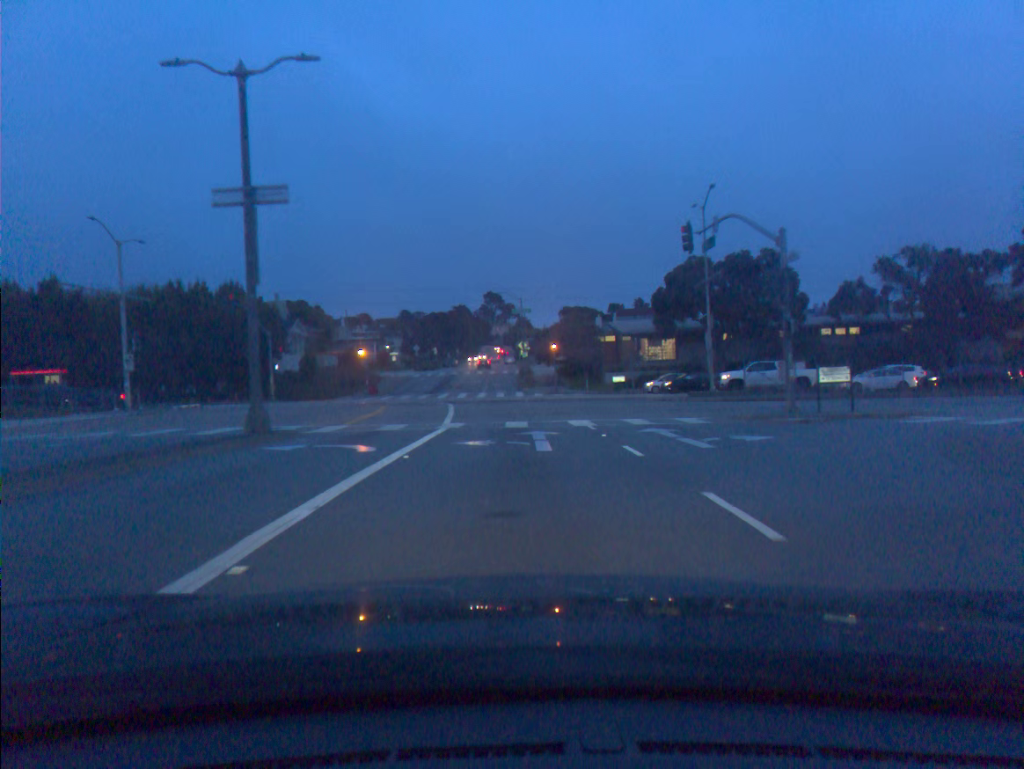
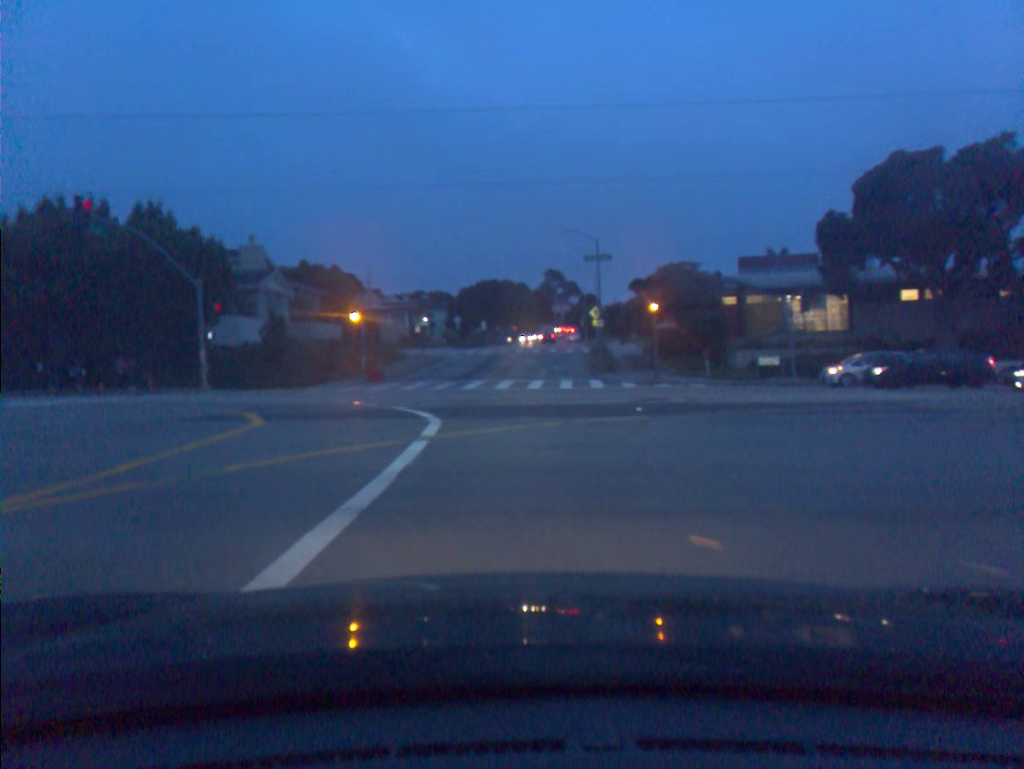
(-0.8, +24.2) m; -5°
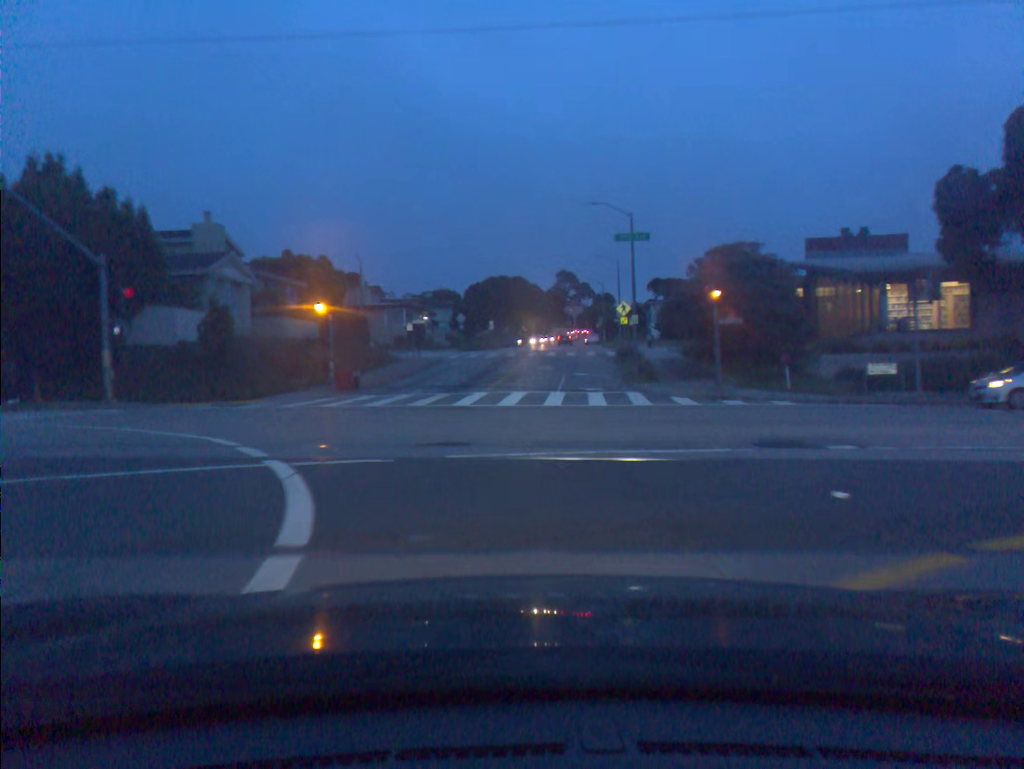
(0.0, +9.7) m; 0°
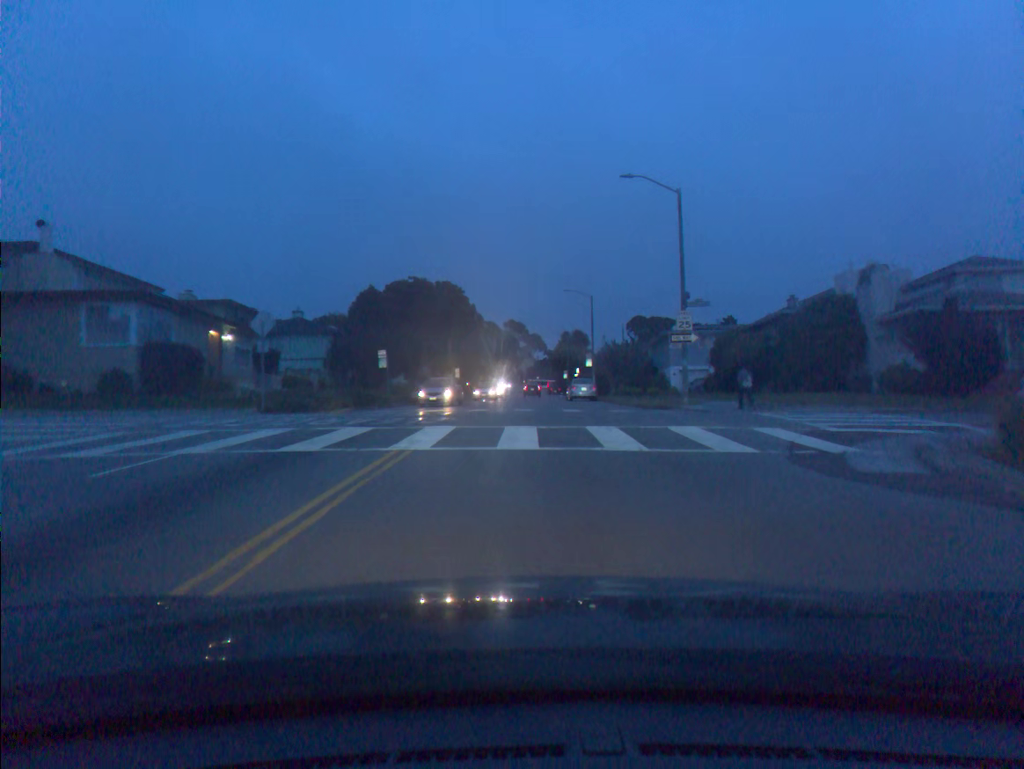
(+1.6, +47.6) m; +4°
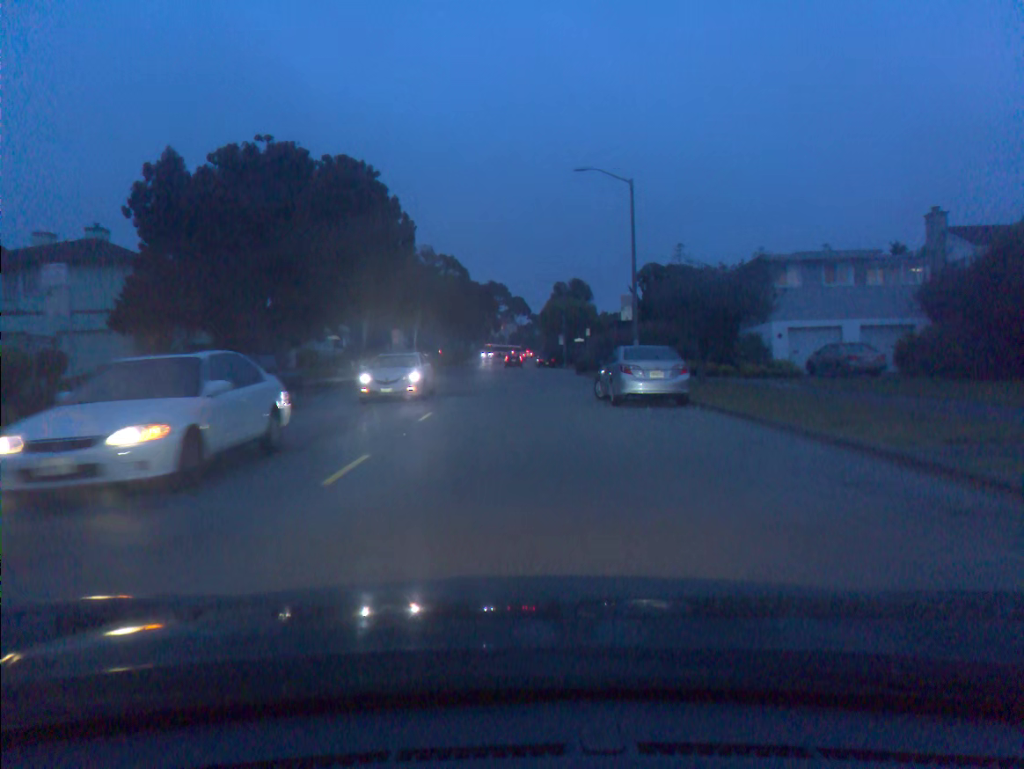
(+0.6, +31.5) m; +1°
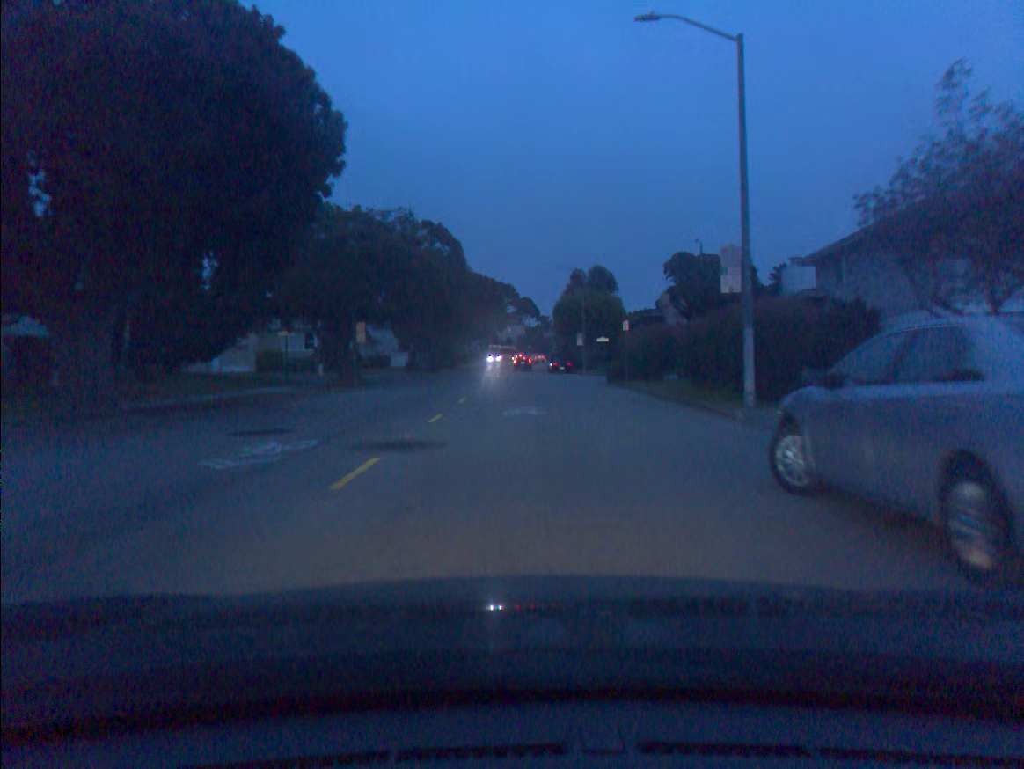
(-0.1, +14.6) m; 0°
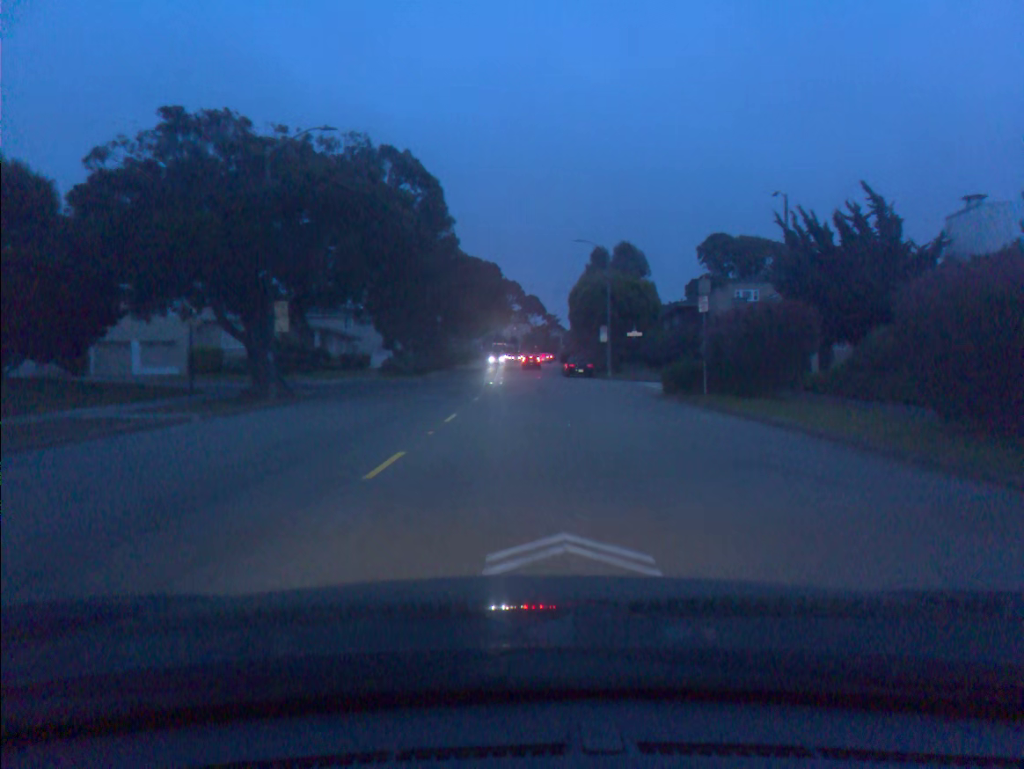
(-0.1, +14.2) m; 0°
